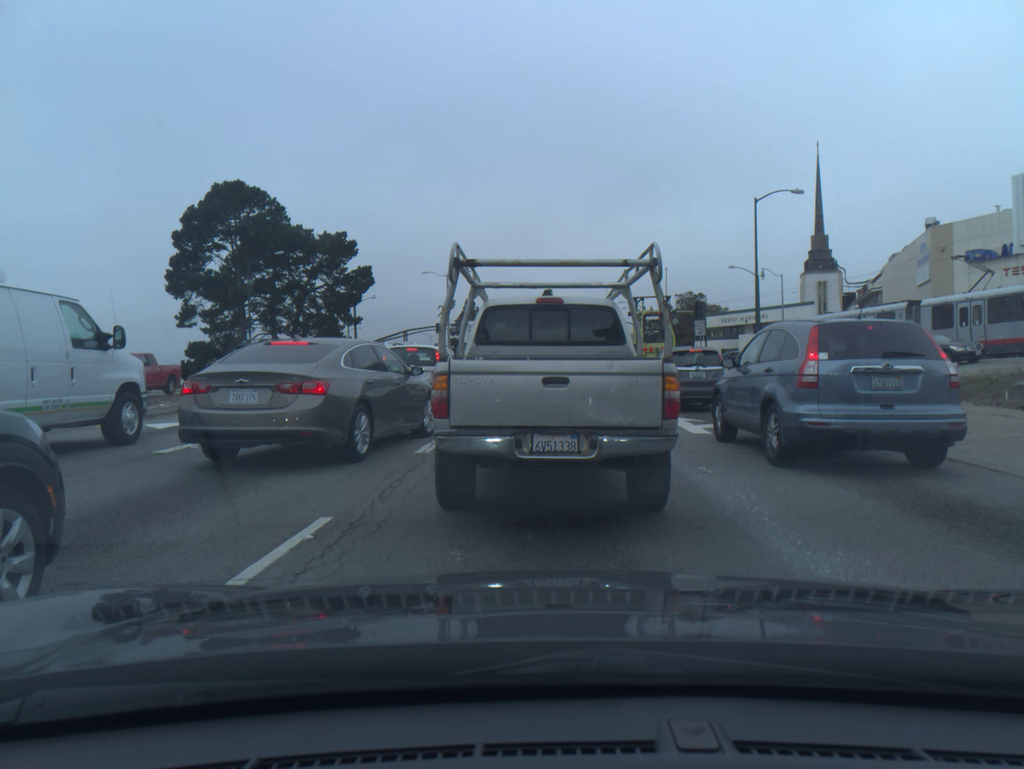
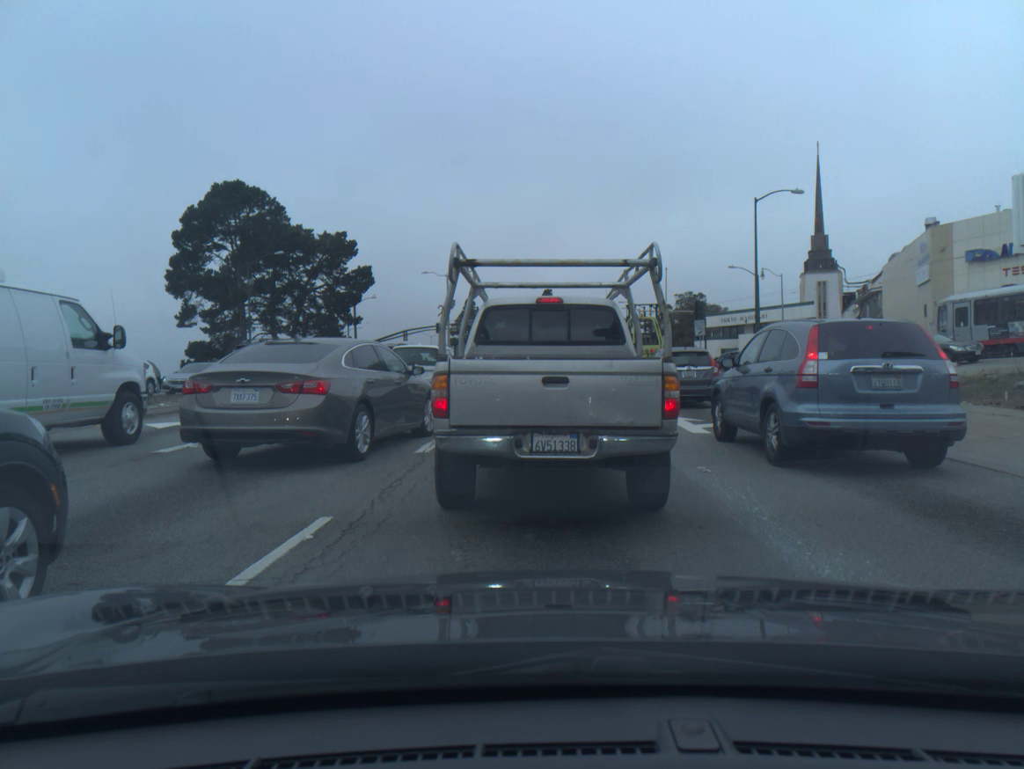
(-0.1, 0.0) m; 0°
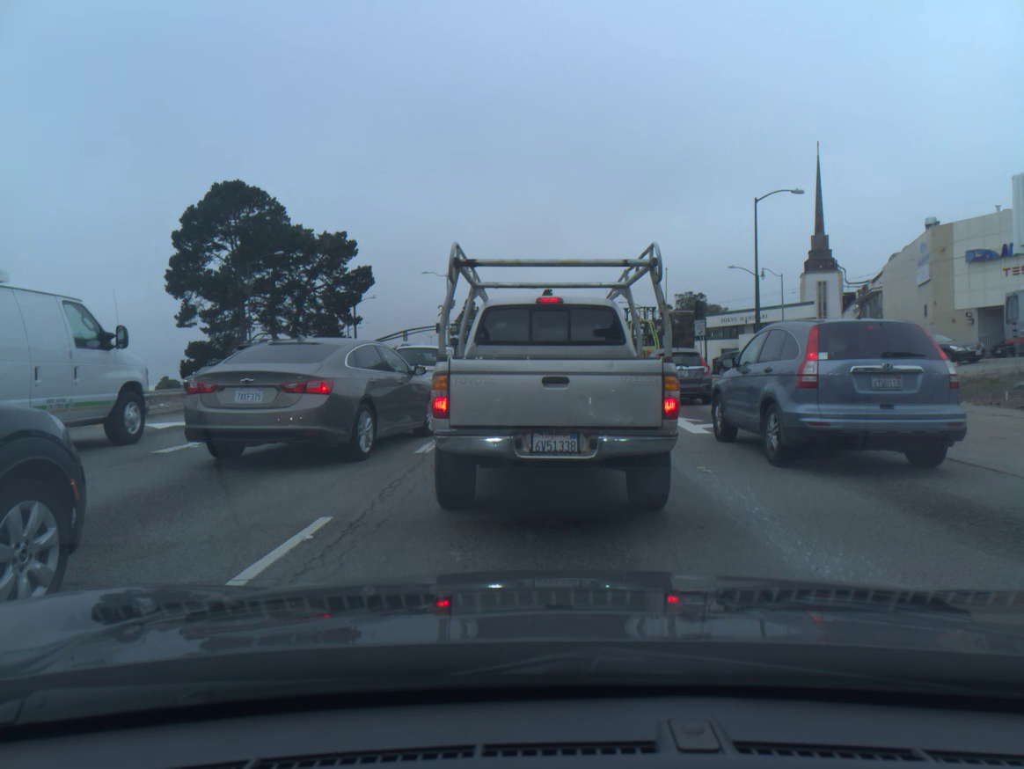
(-0.1, 0.0) m; 0°
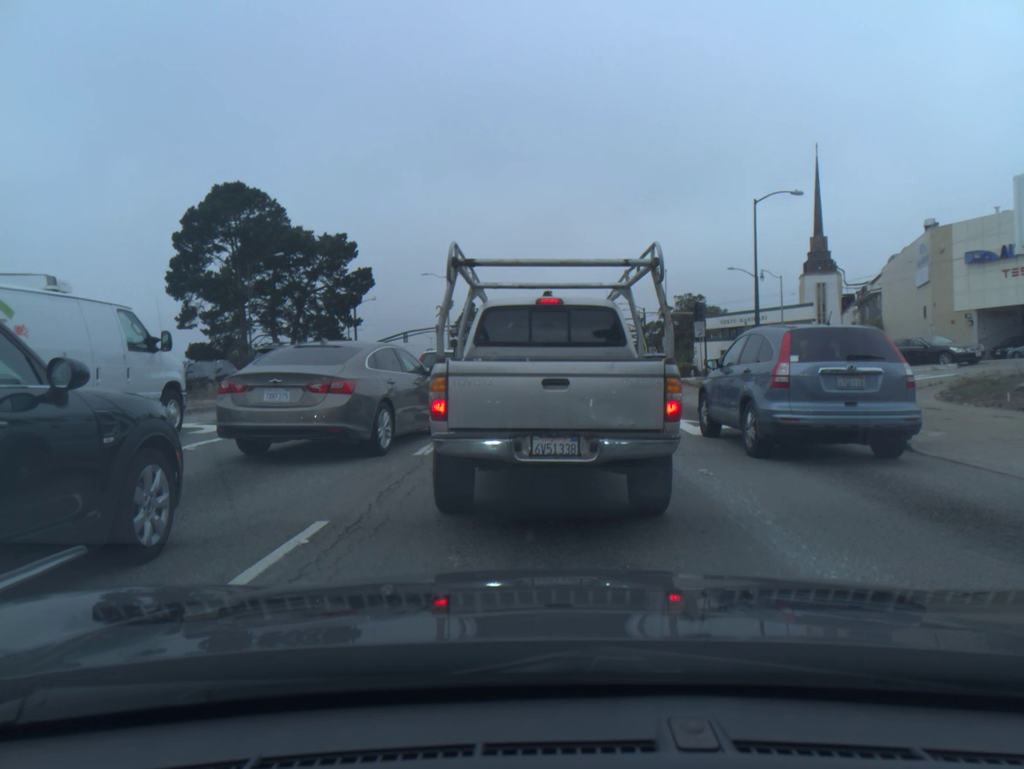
(-0.1, 0.0) m; 0°
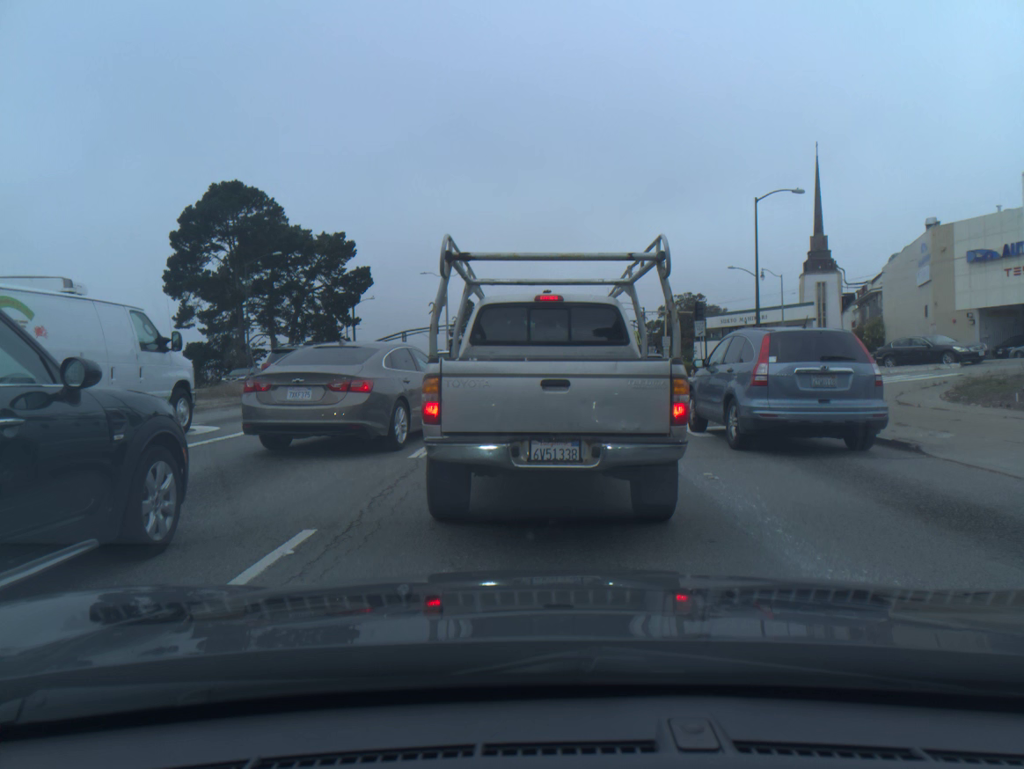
(0.0, +0.3) m; 0°
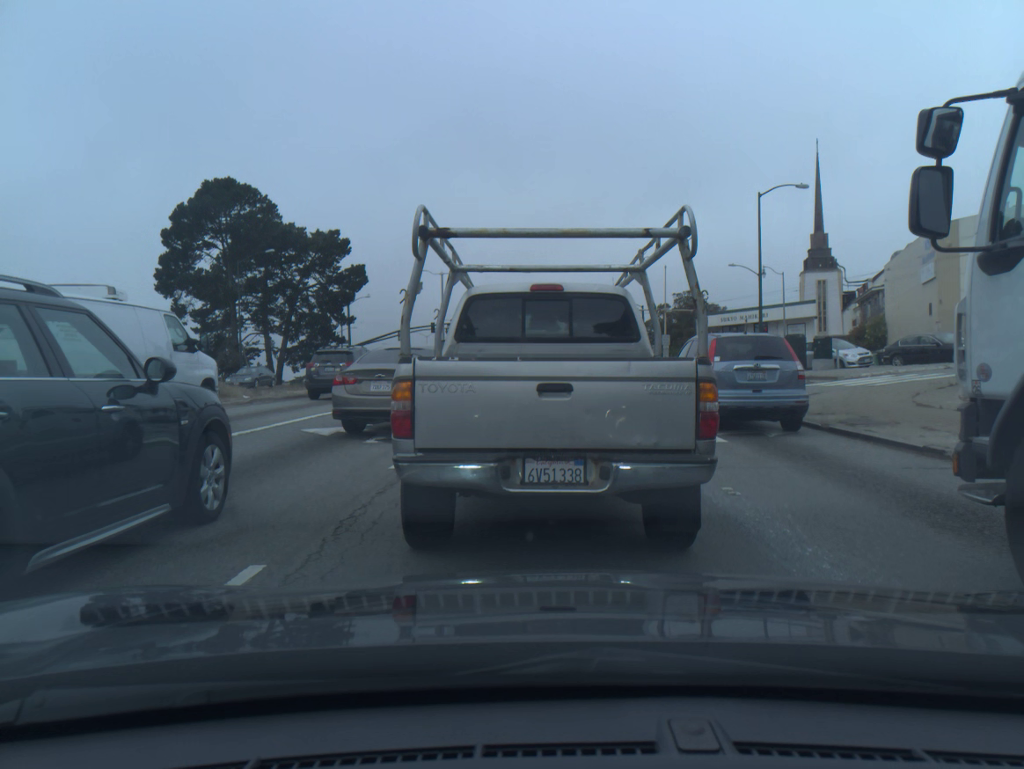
(0.0, +1.0) m; 0°
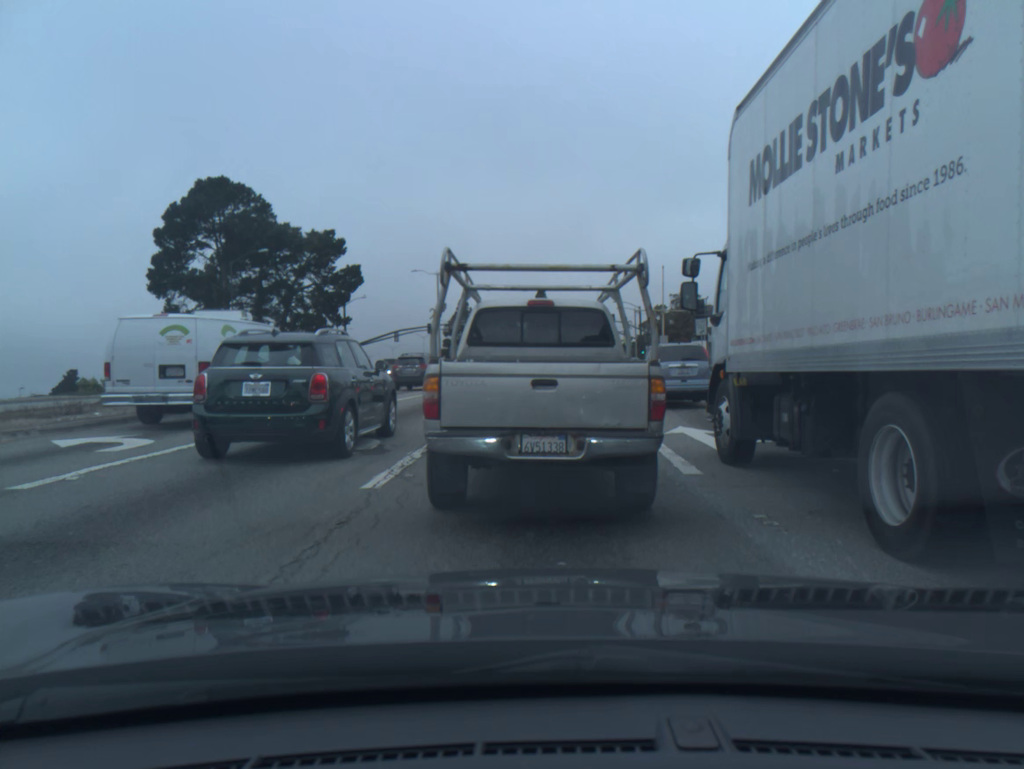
(0.0, +1.3) m; -1°
